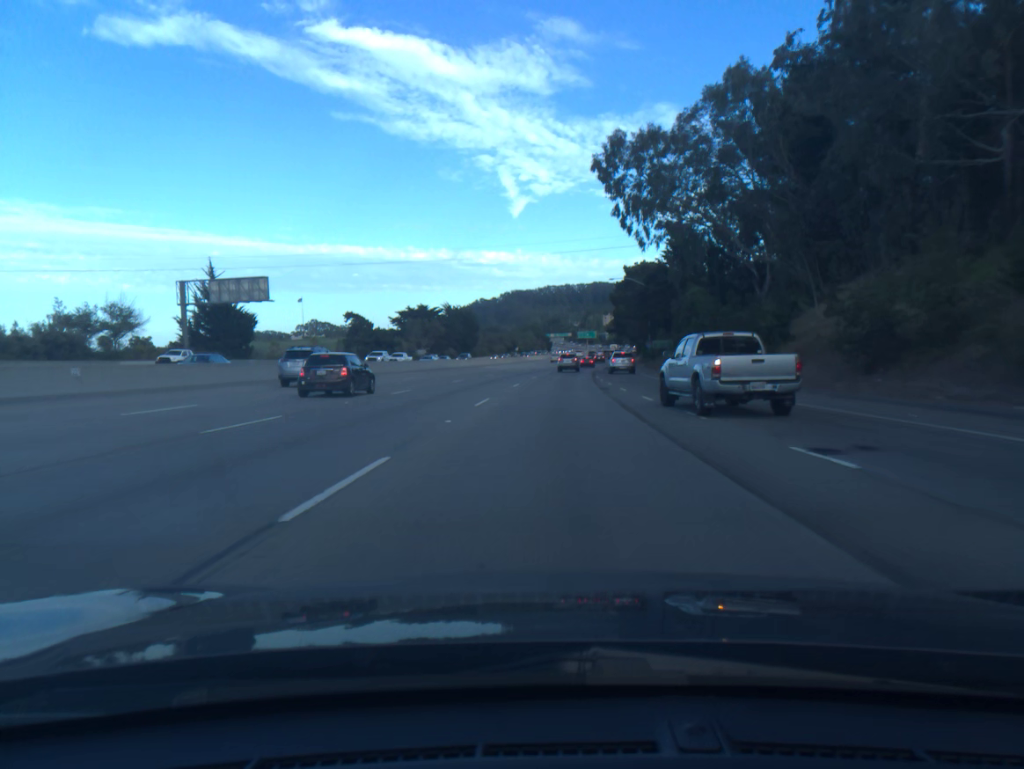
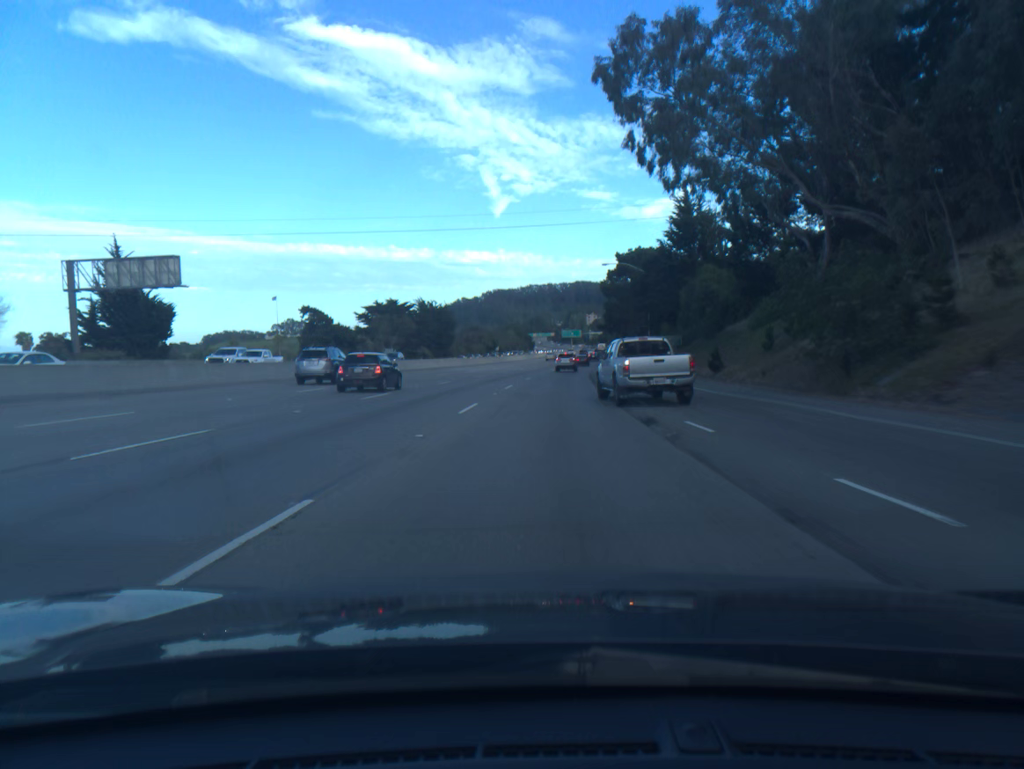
(+0.2, +17.4) m; +1°
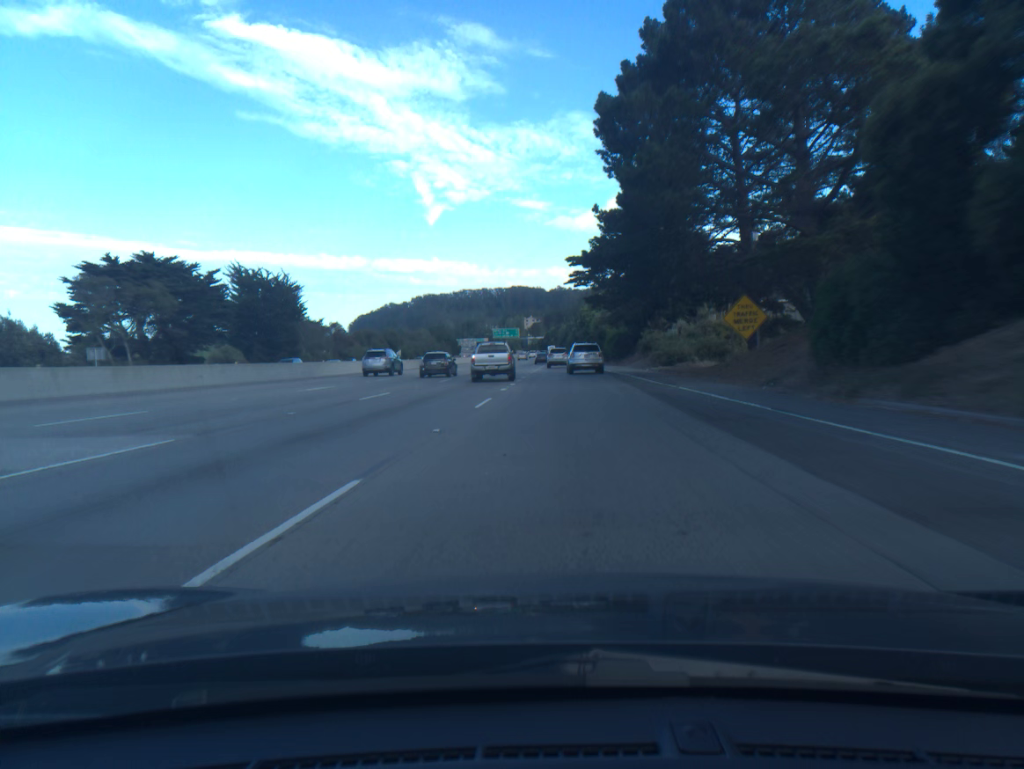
(+3.8, +86.8) m; +5°
